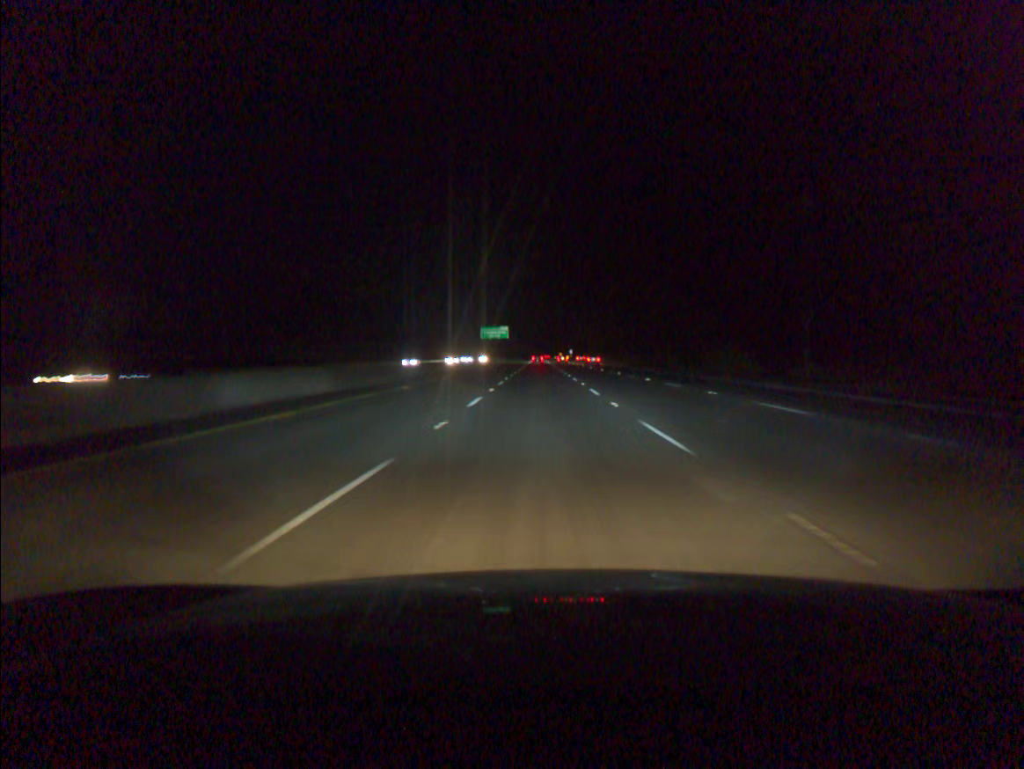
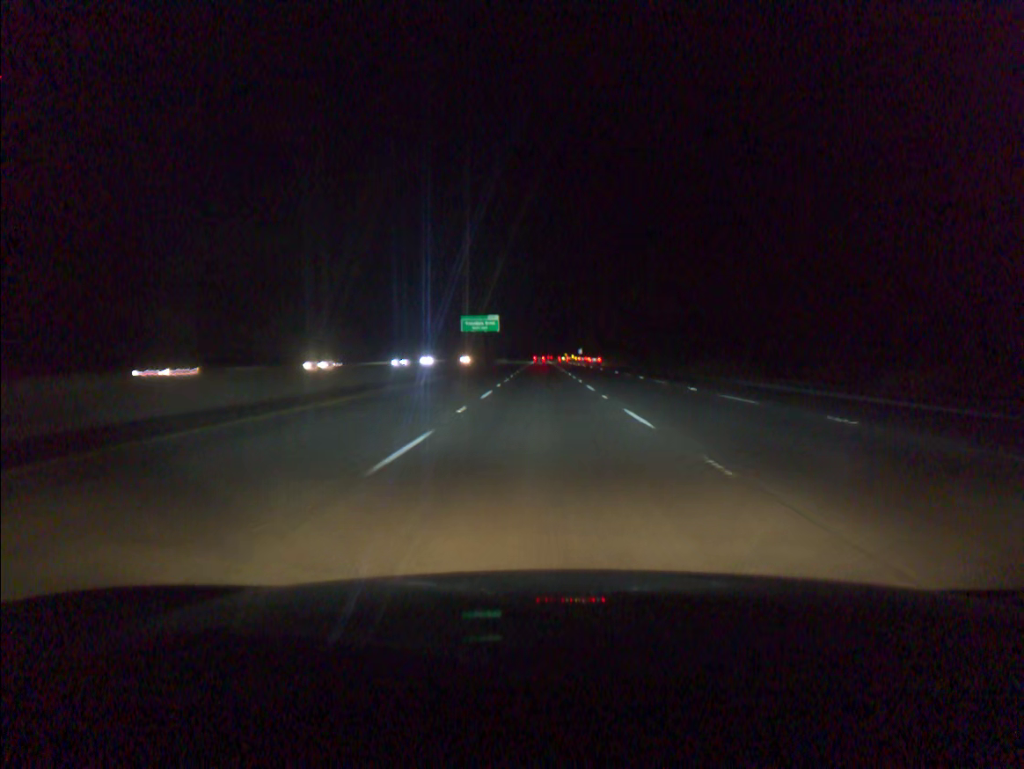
(-0.1, +54.8) m; 0°
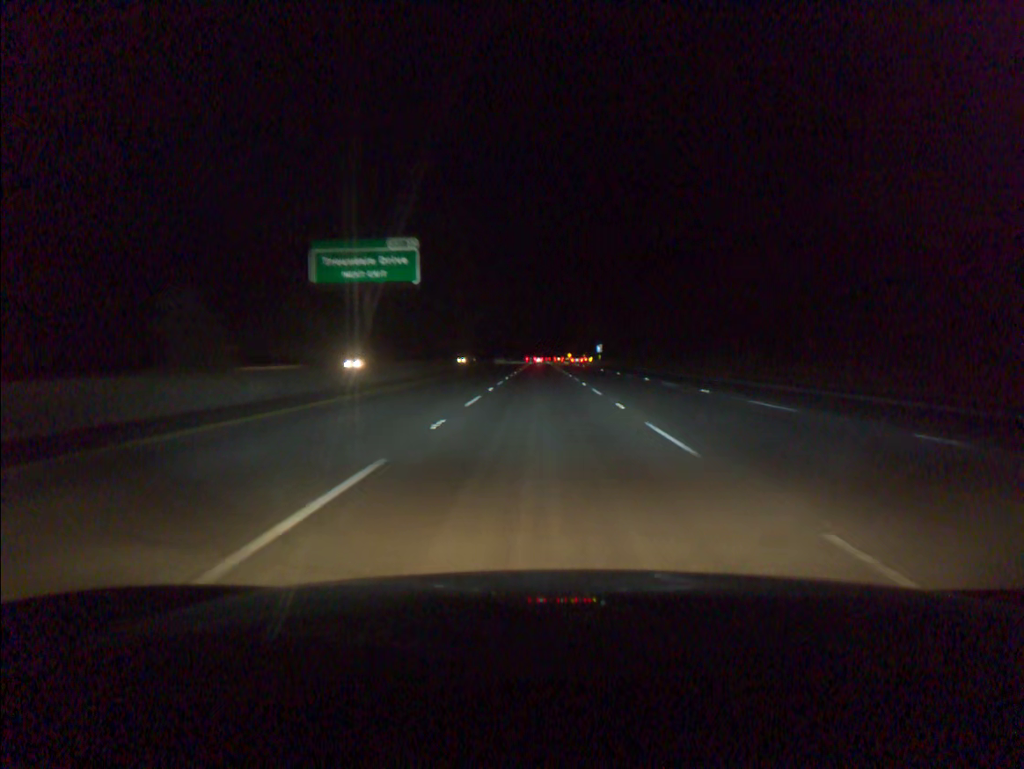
(+0.1, +91.3) m; 0°
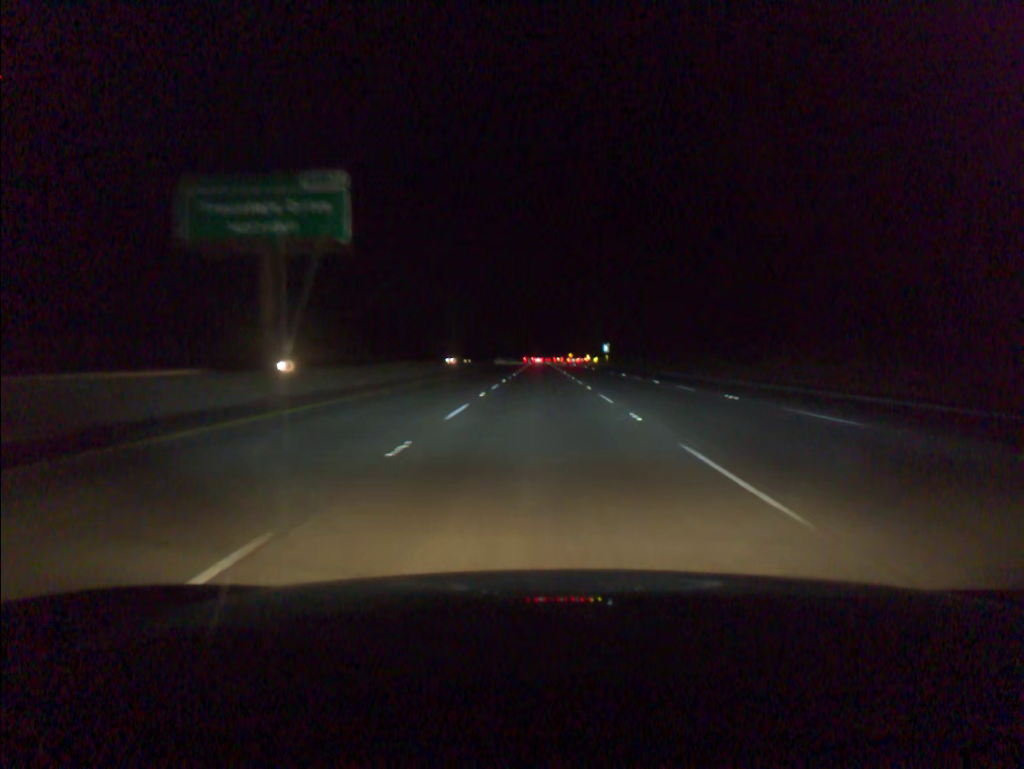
(0.0, +18.3) m; 0°
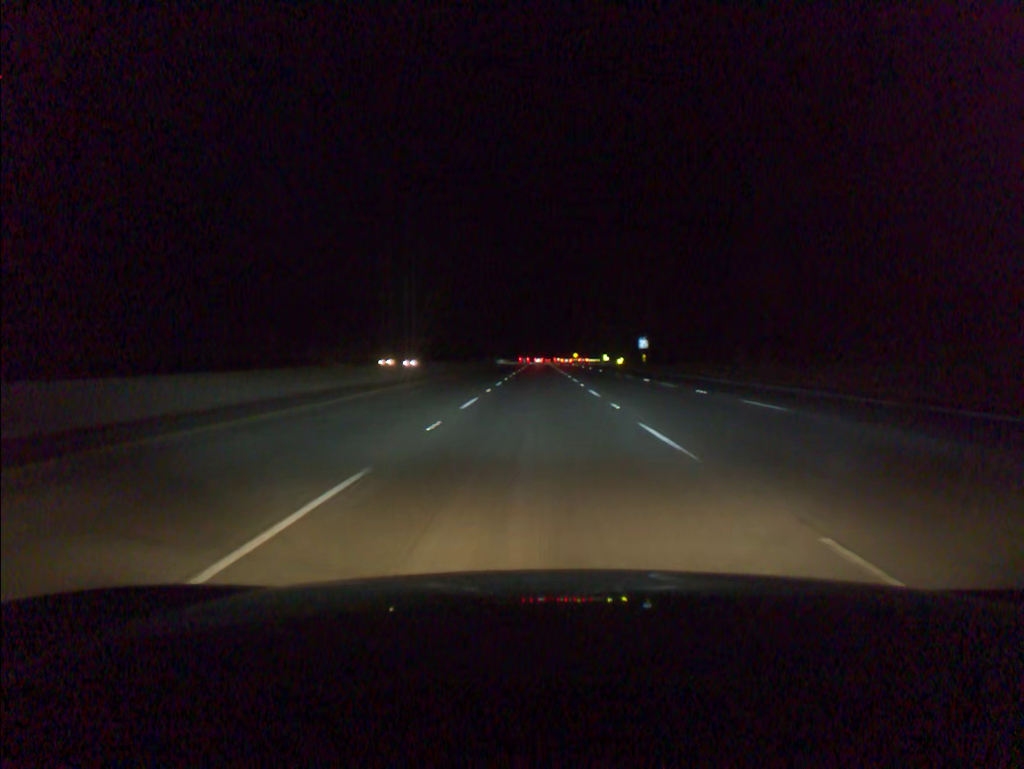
(+0.1, +54.9) m; 0°
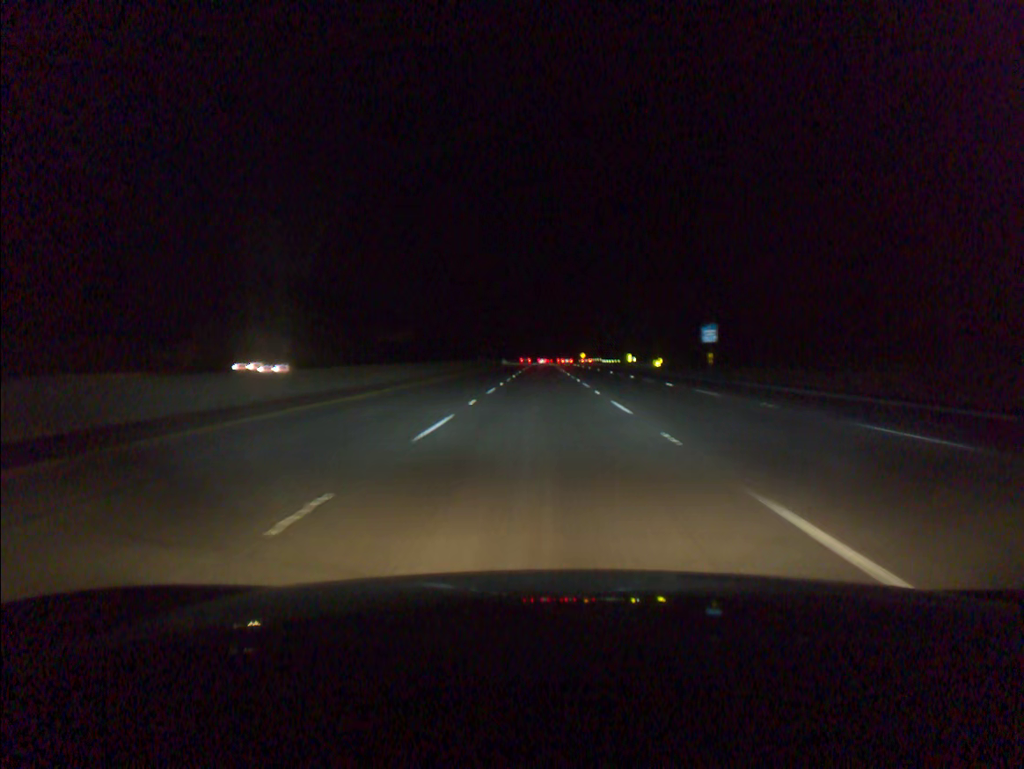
(0.0, +36.6) m; 0°
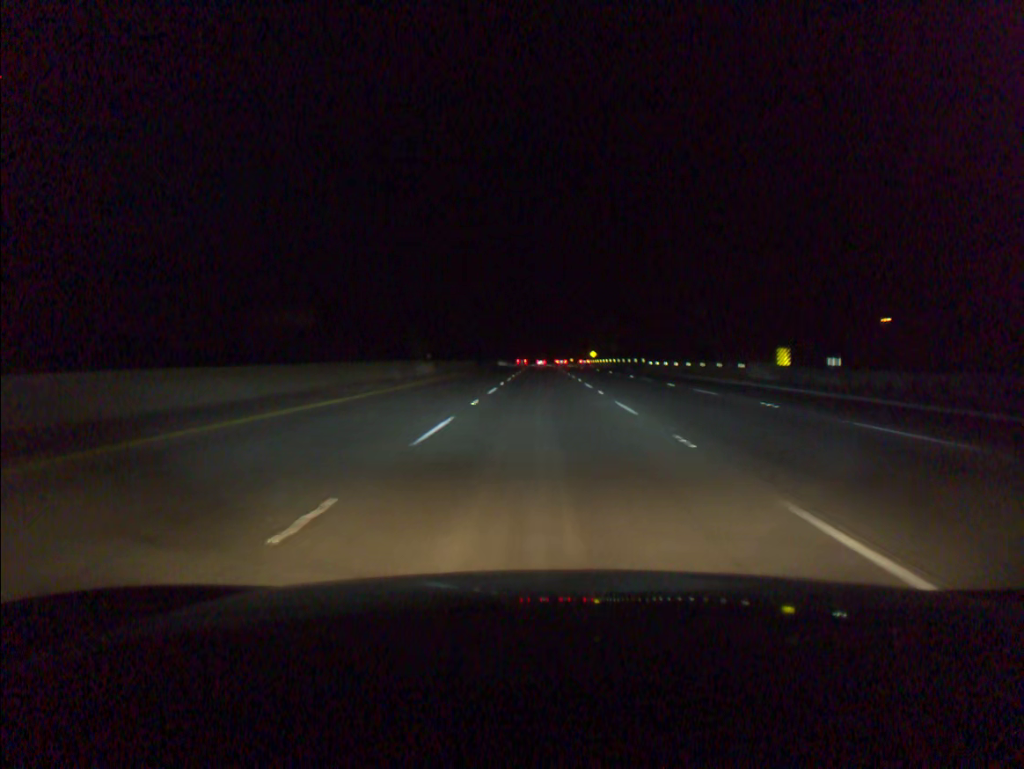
(-0.1, +73.1) m; 0°
